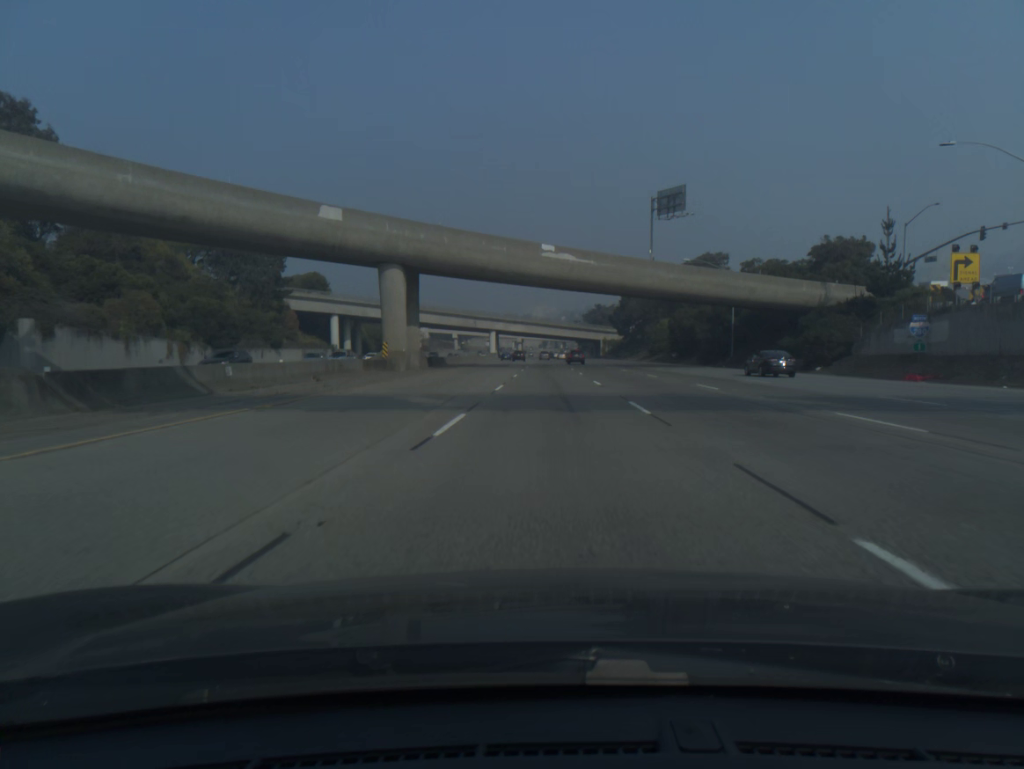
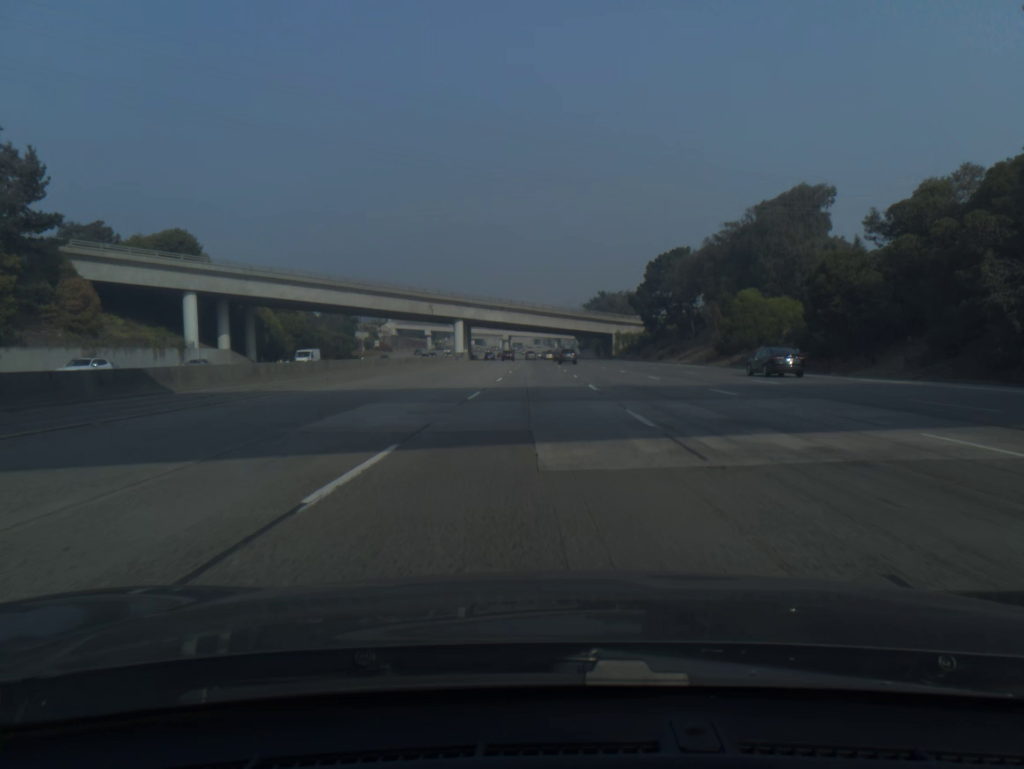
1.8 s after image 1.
(+0.6, +62.0) m; +1°
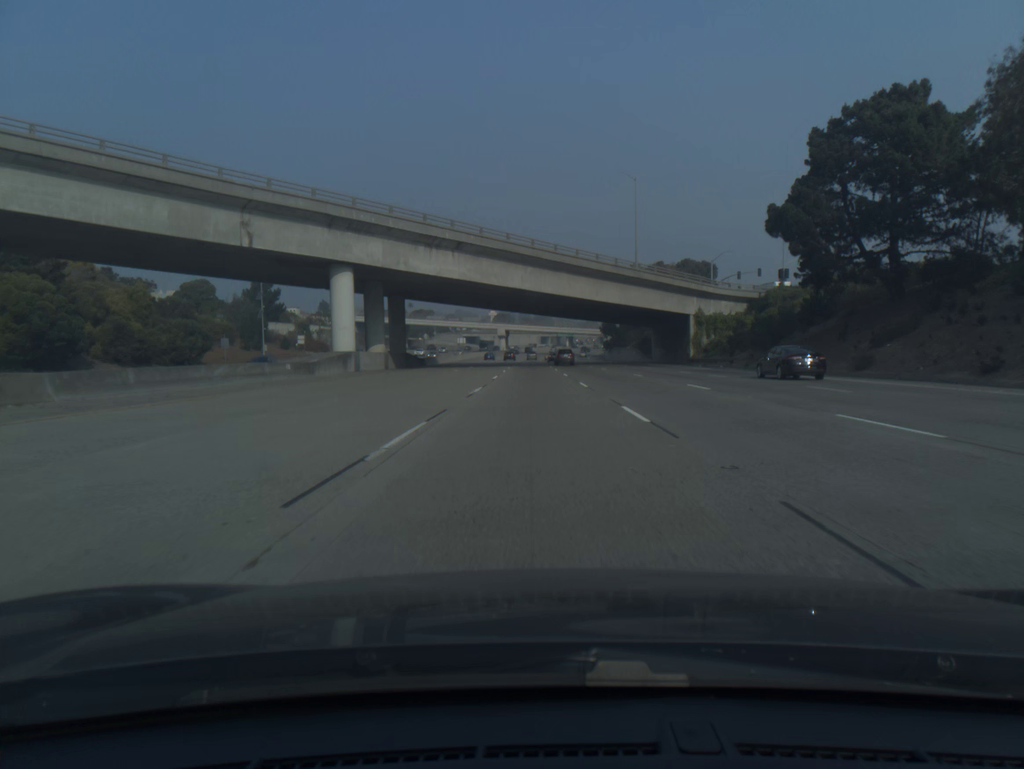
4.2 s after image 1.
(-0.3, +82.6) m; -1°
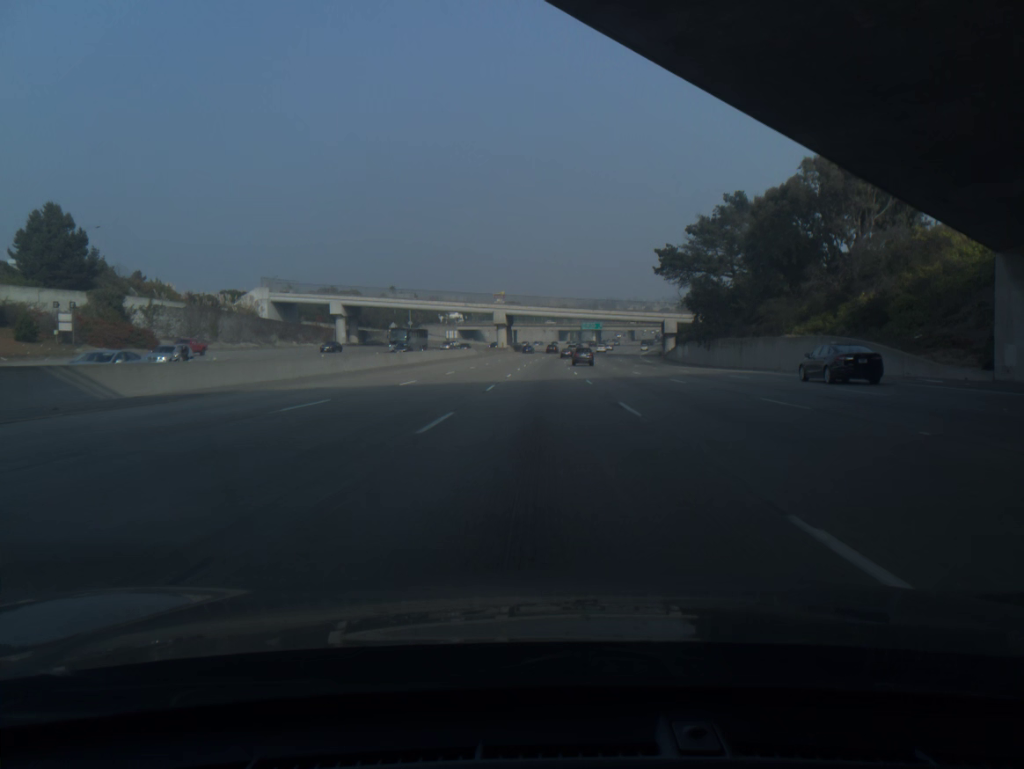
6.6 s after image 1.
(-1.2, +82.6) m; -1°
